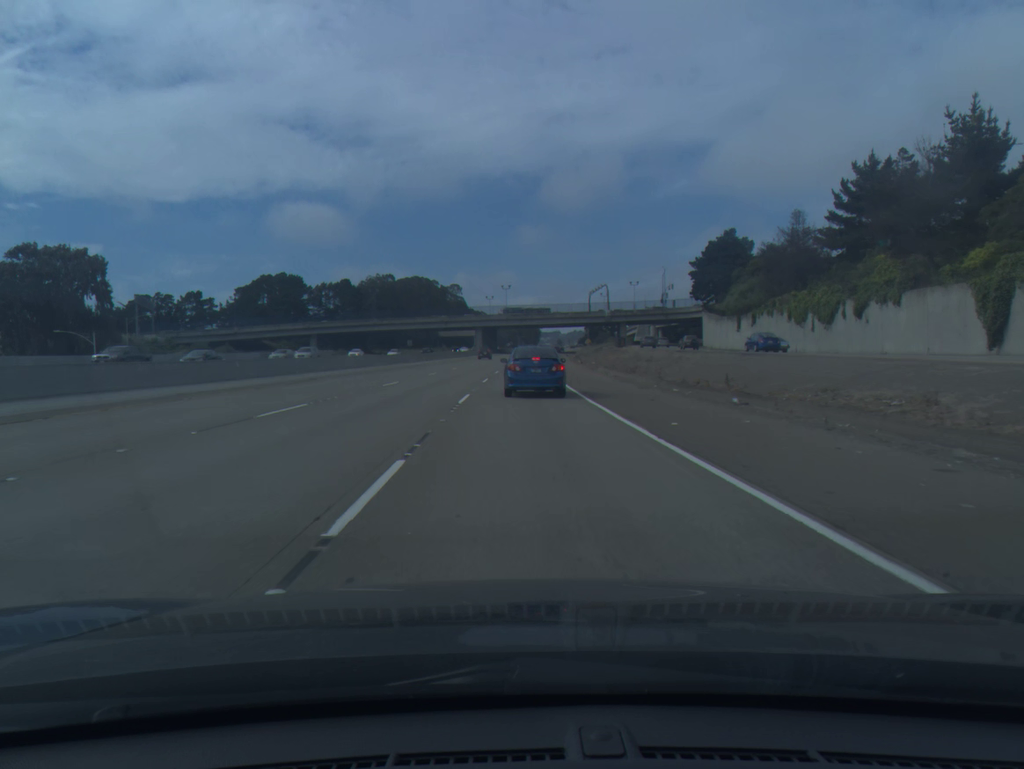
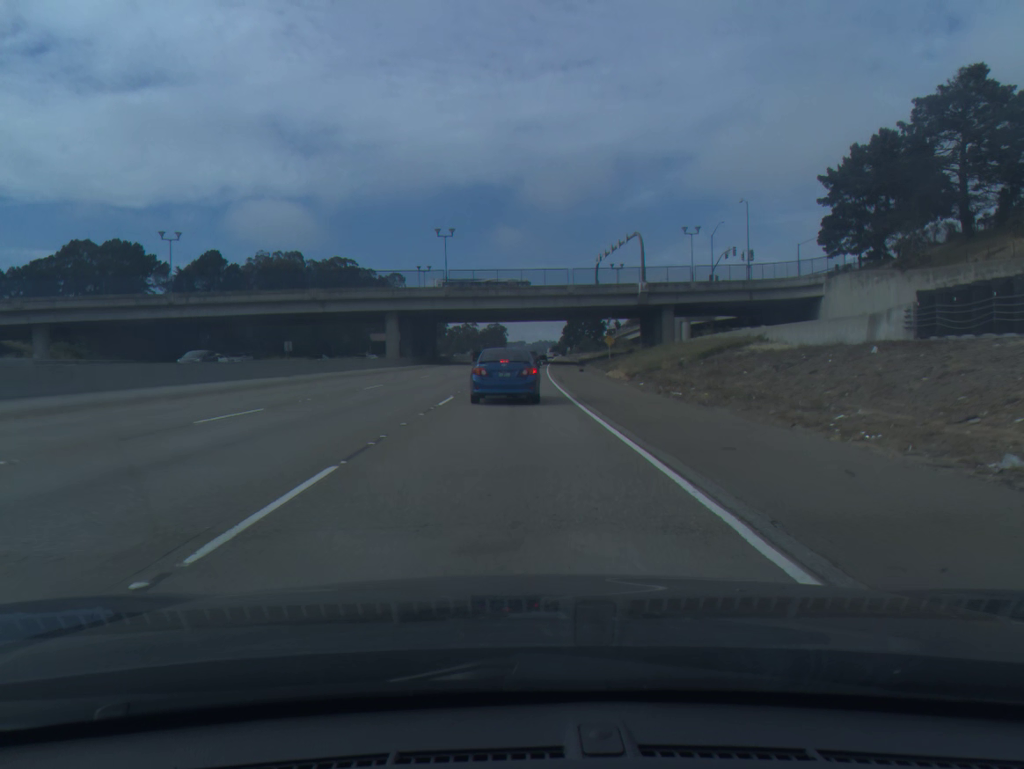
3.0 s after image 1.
(+1.4, +88.1) m; +3°
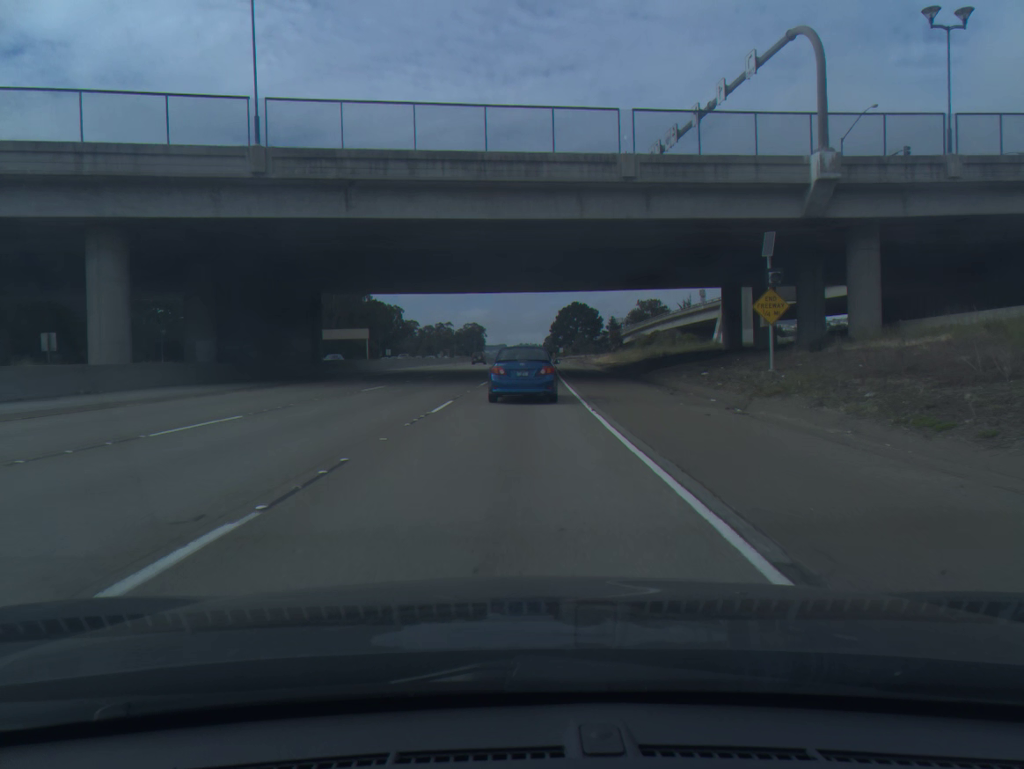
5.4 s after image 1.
(+0.9, +60.5) m; +1°
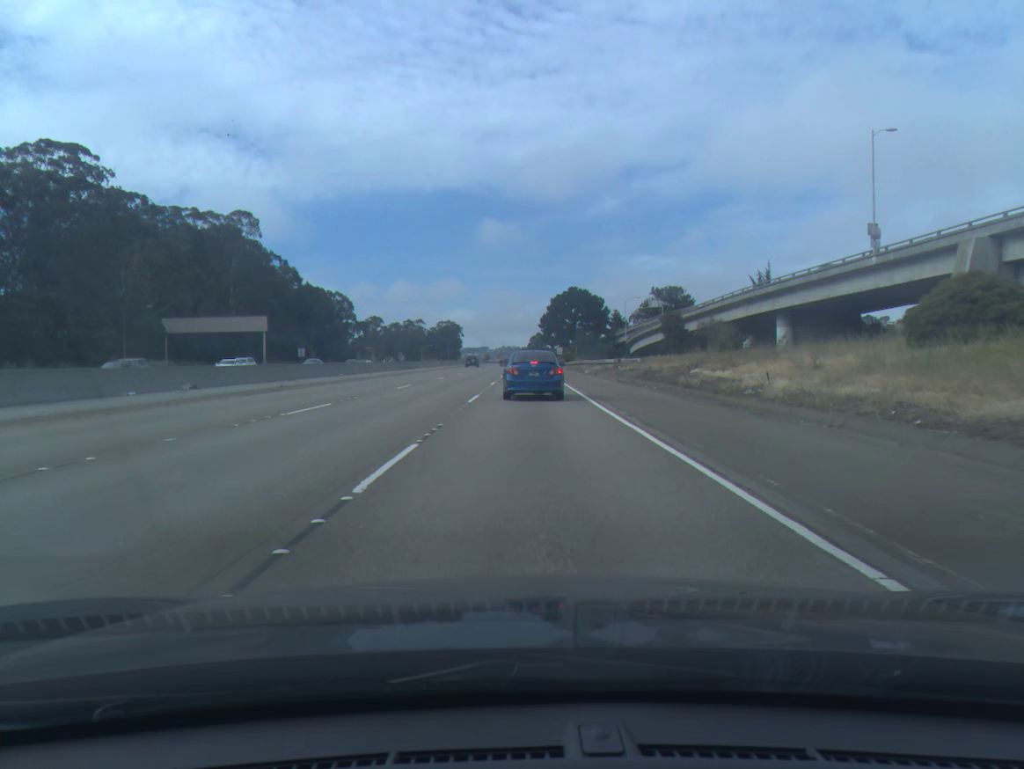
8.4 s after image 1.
(+0.9, +67.9) m; +1°
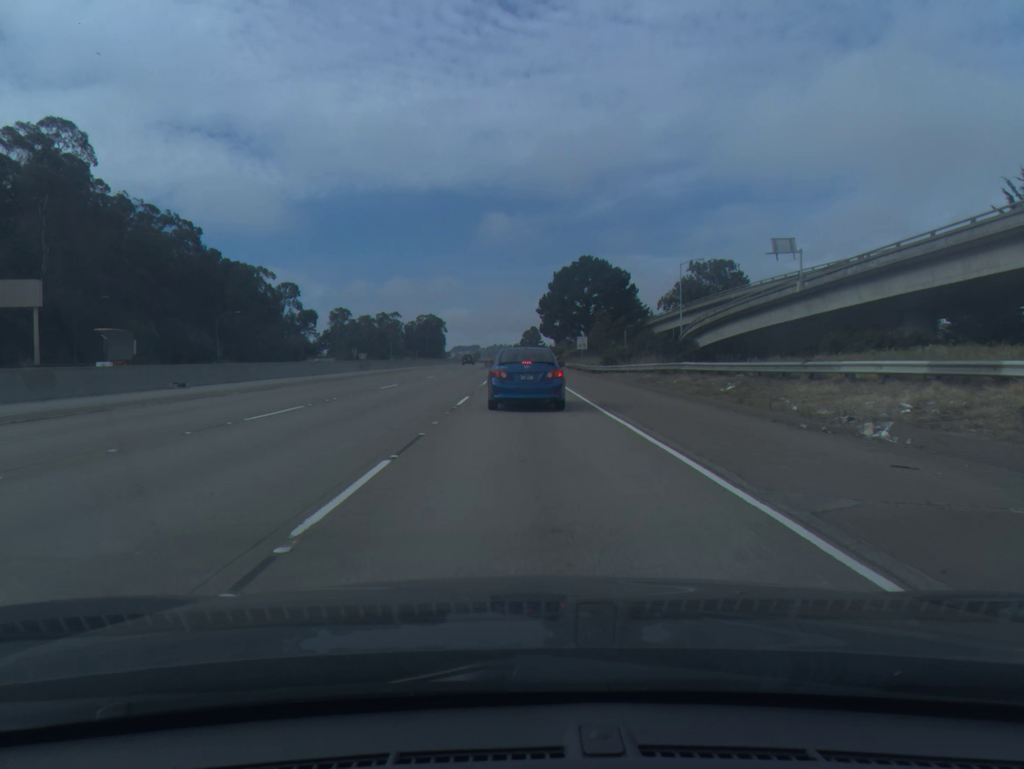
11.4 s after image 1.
(+0.5, +60.2) m; +1°
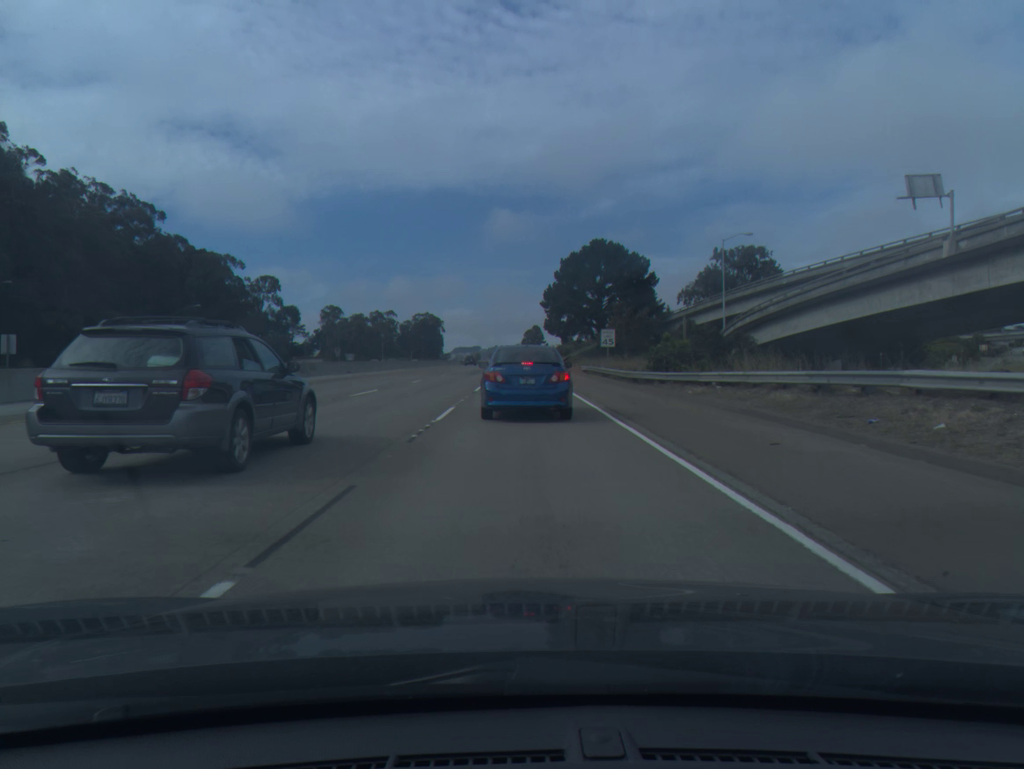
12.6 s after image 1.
(0.0, +19.6) m; 0°
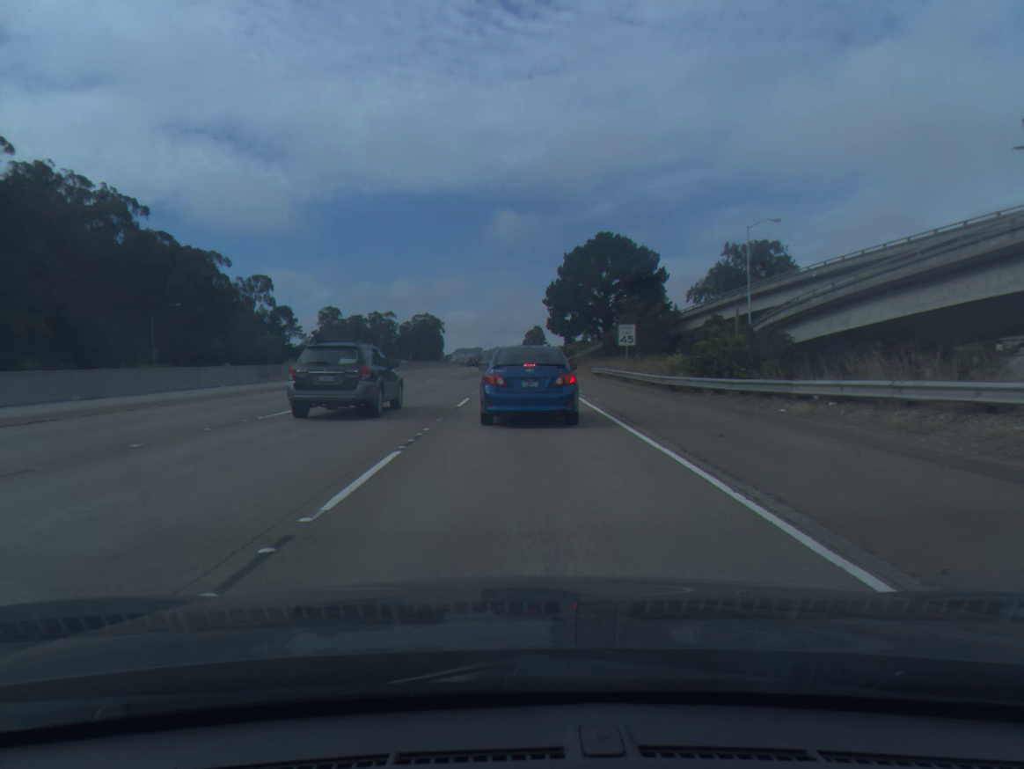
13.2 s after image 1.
(0.0, +8.8) m; 0°
